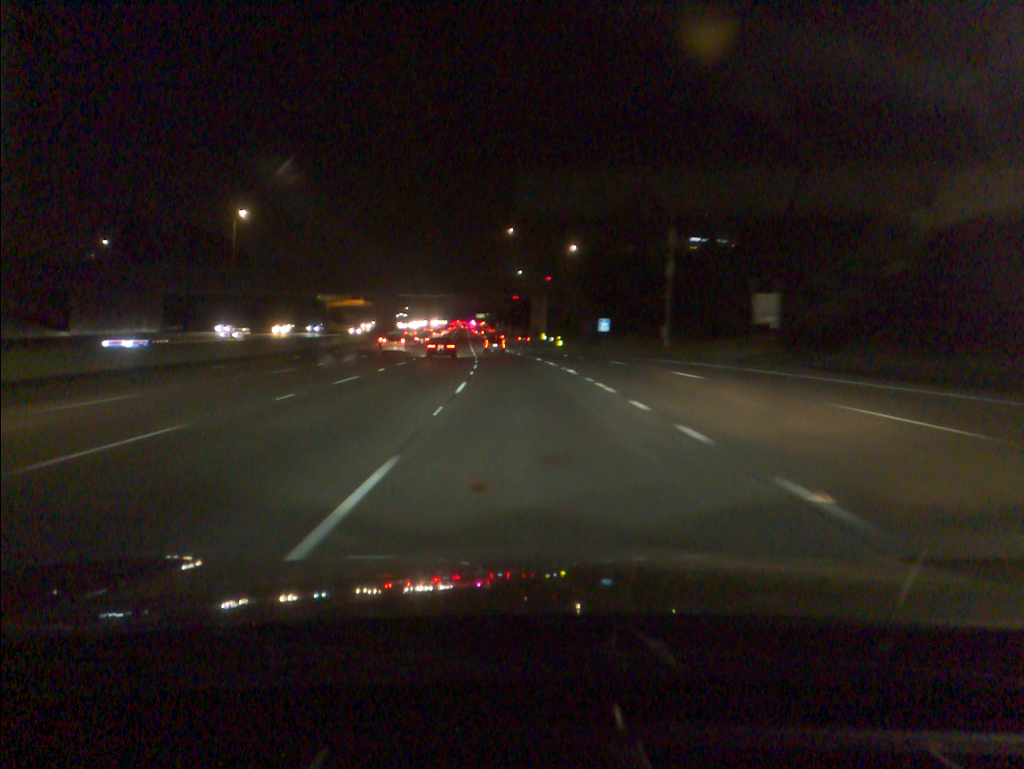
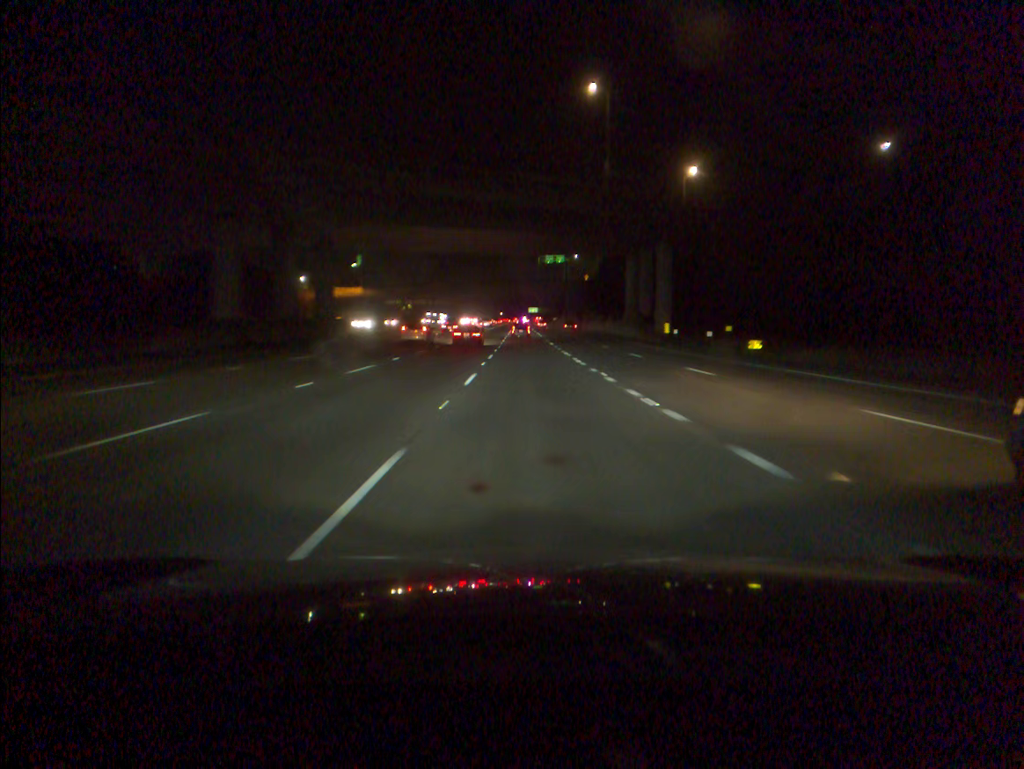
(-4.3, +87.4) m; -4°
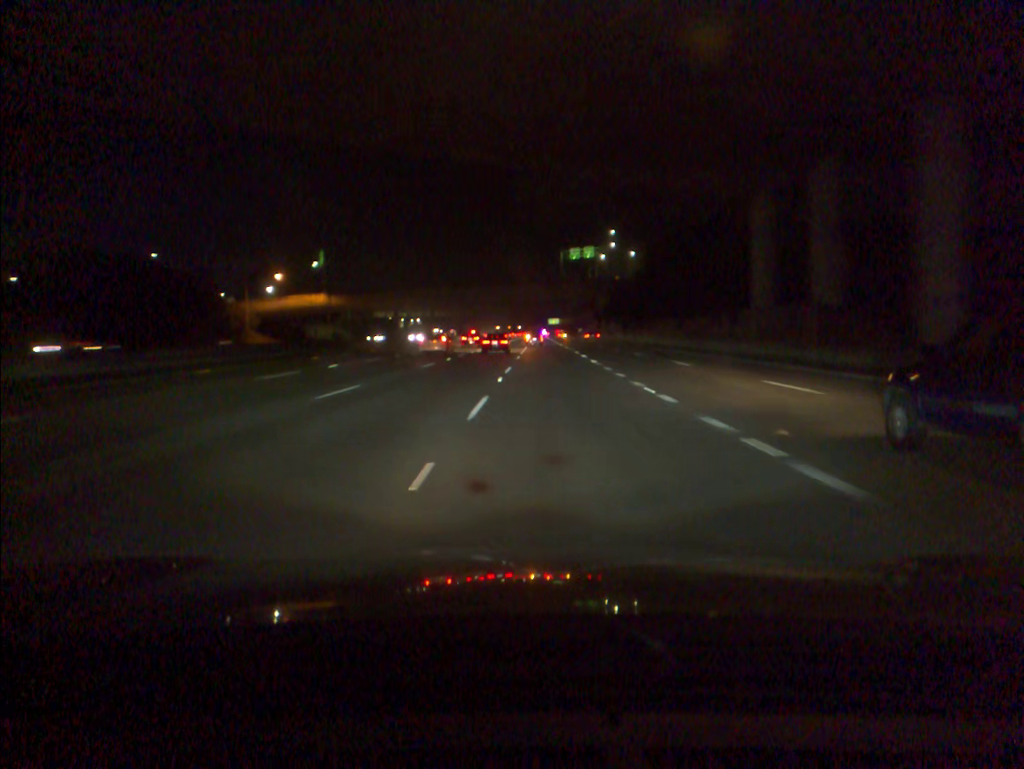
(-0.5, +50.3) m; -1°
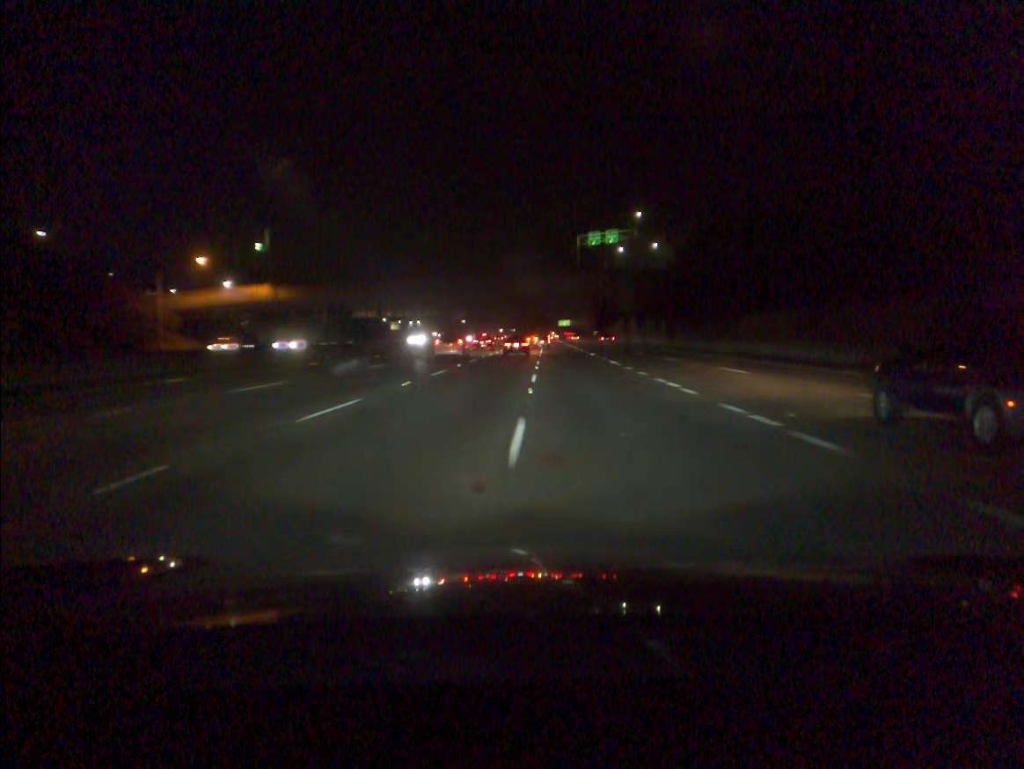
(-0.1, +33.3) m; -1°
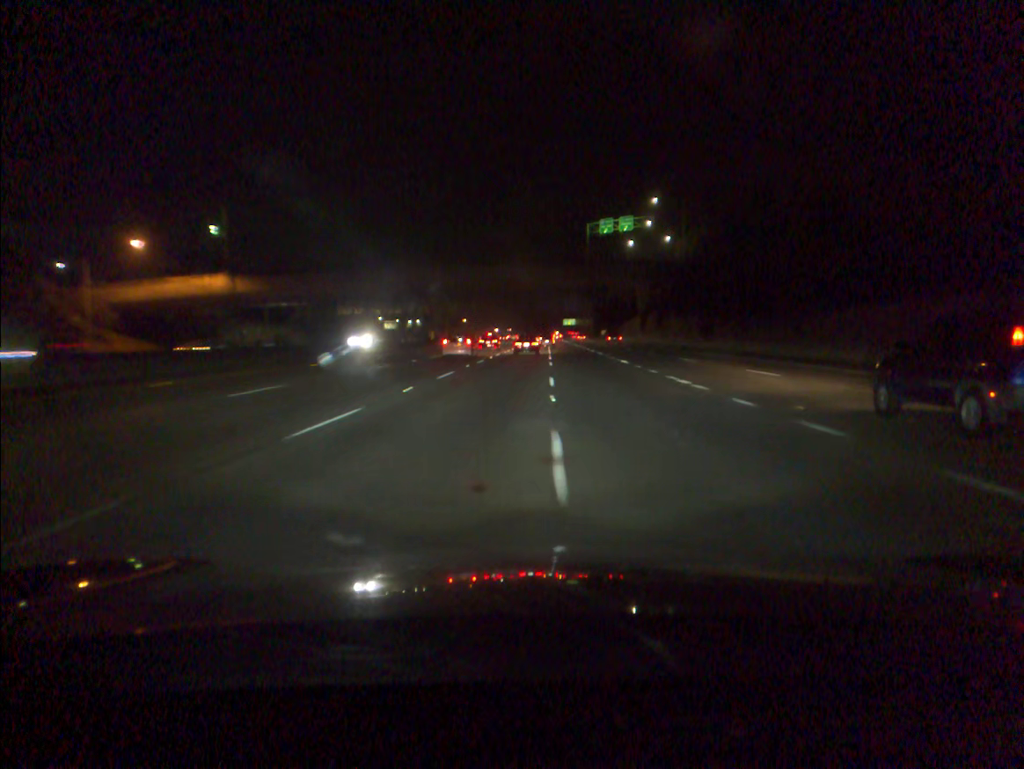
(0.0, +16.6) m; 0°
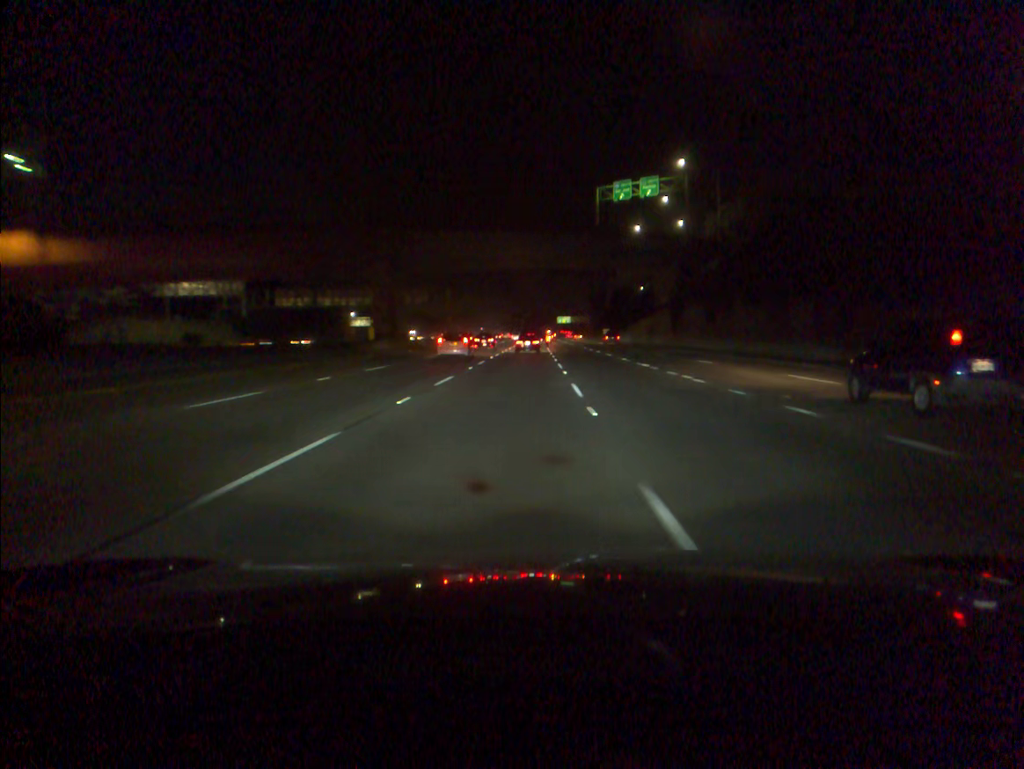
(+0.1, +33.1) m; +1°
